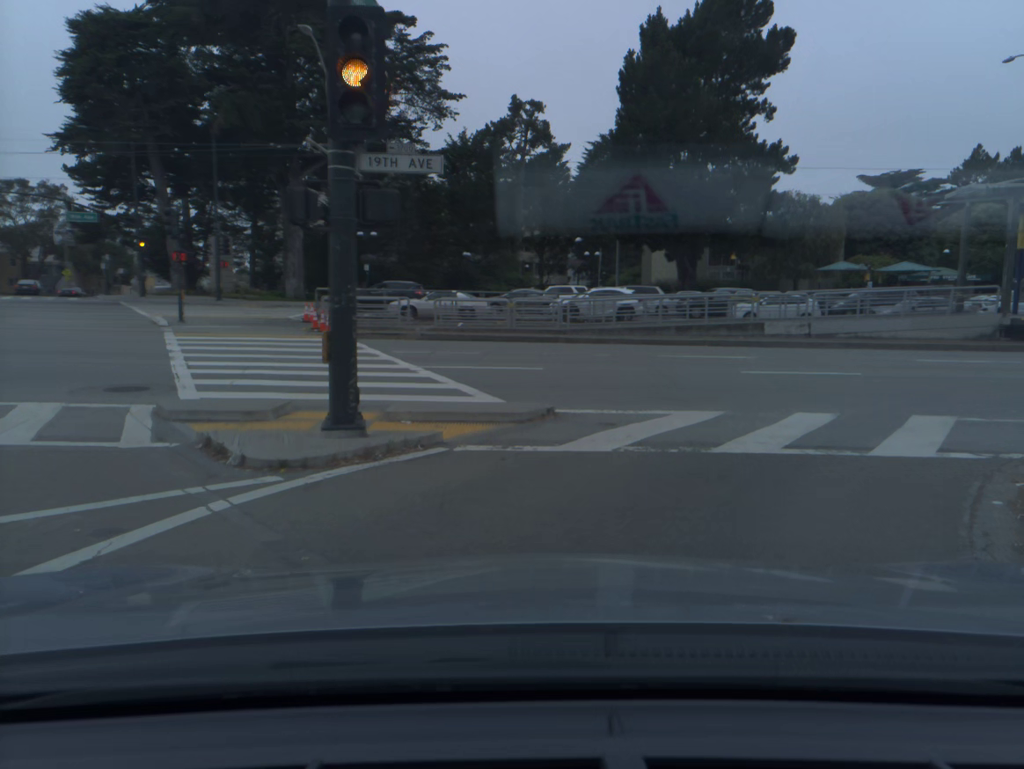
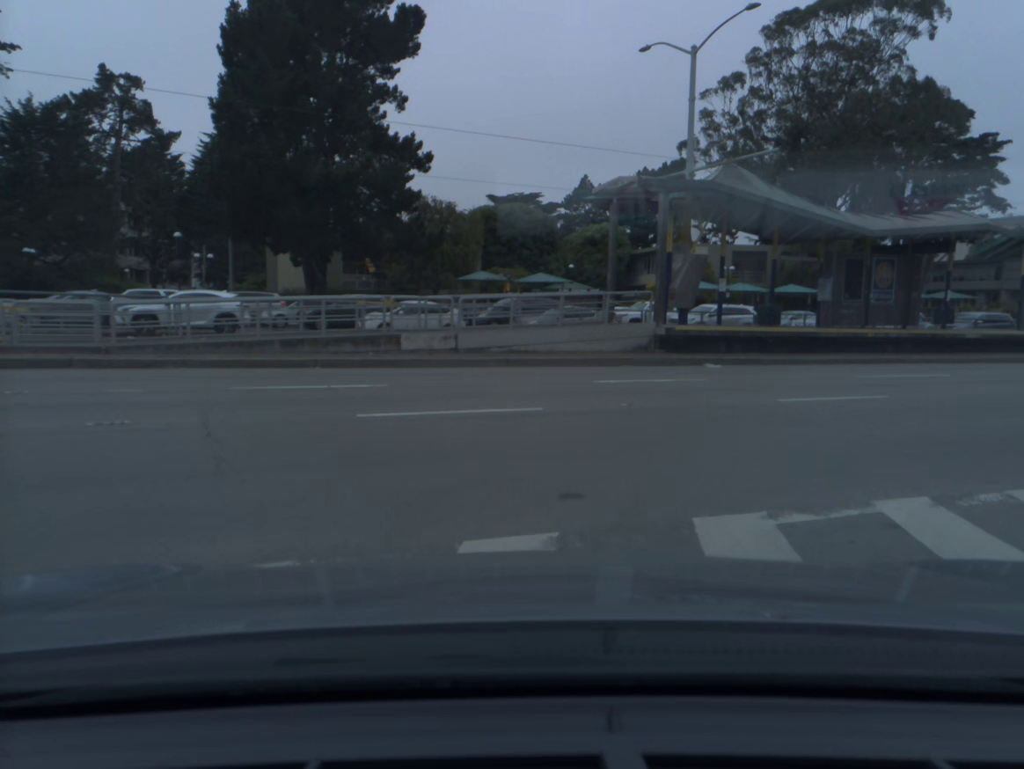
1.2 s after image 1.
(+1.8, +7.9) m; +25°
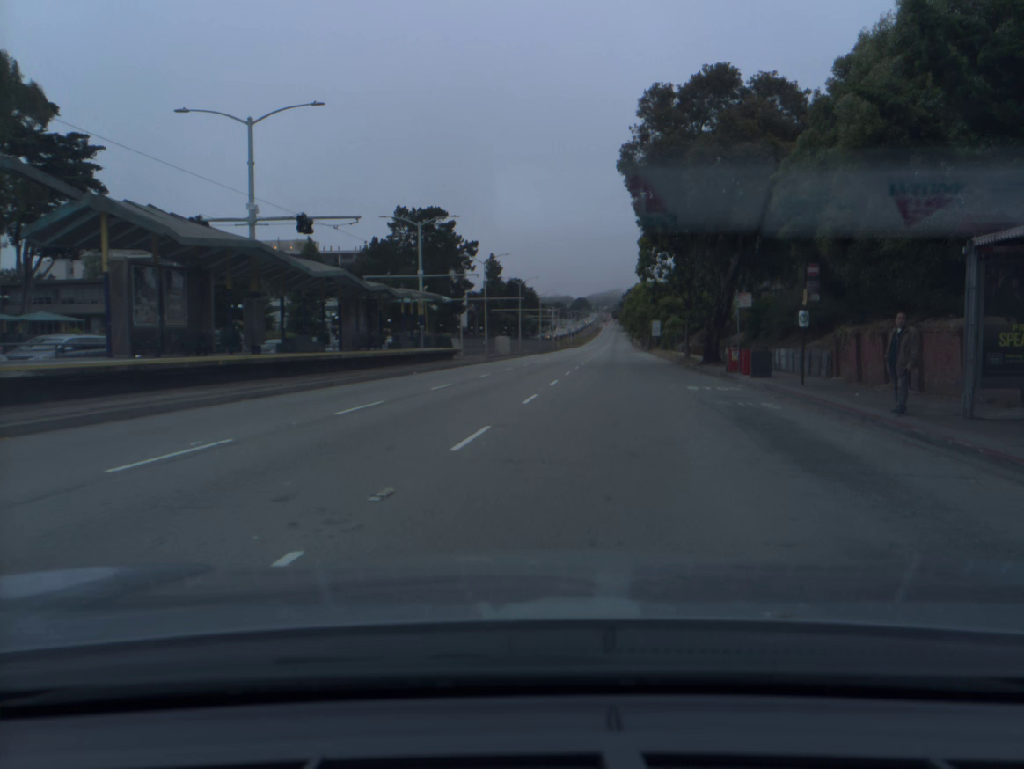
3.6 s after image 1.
(+8.3, +14.8) m; +56°
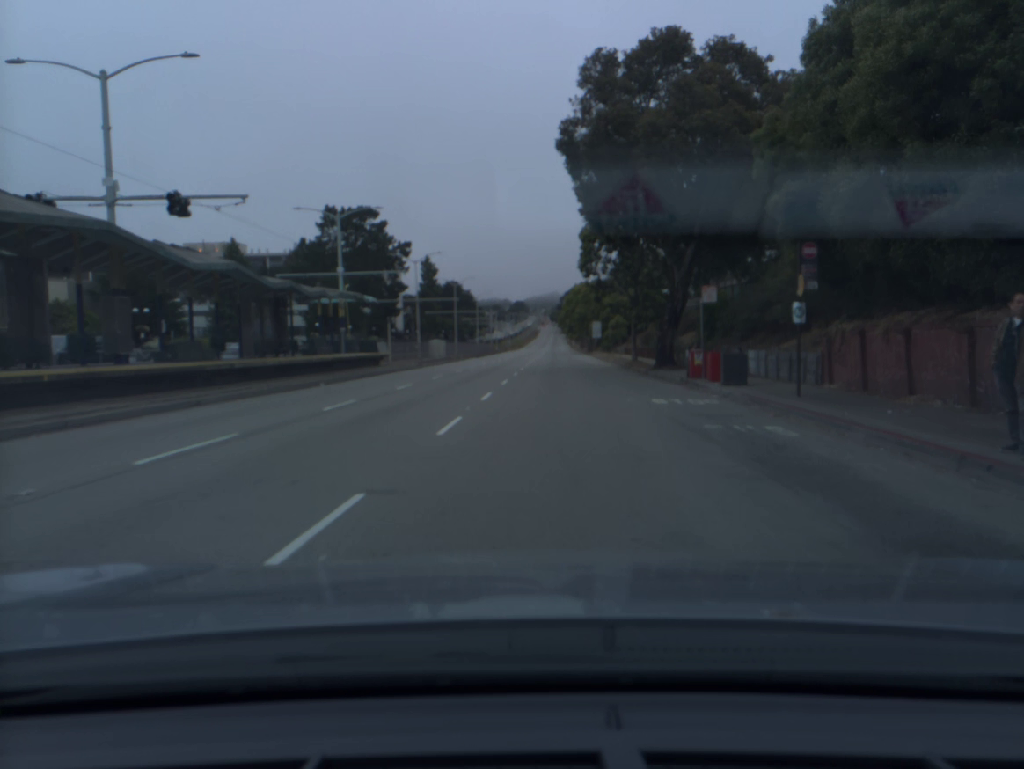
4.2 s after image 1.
(+0.1, +5.1) m; +2°
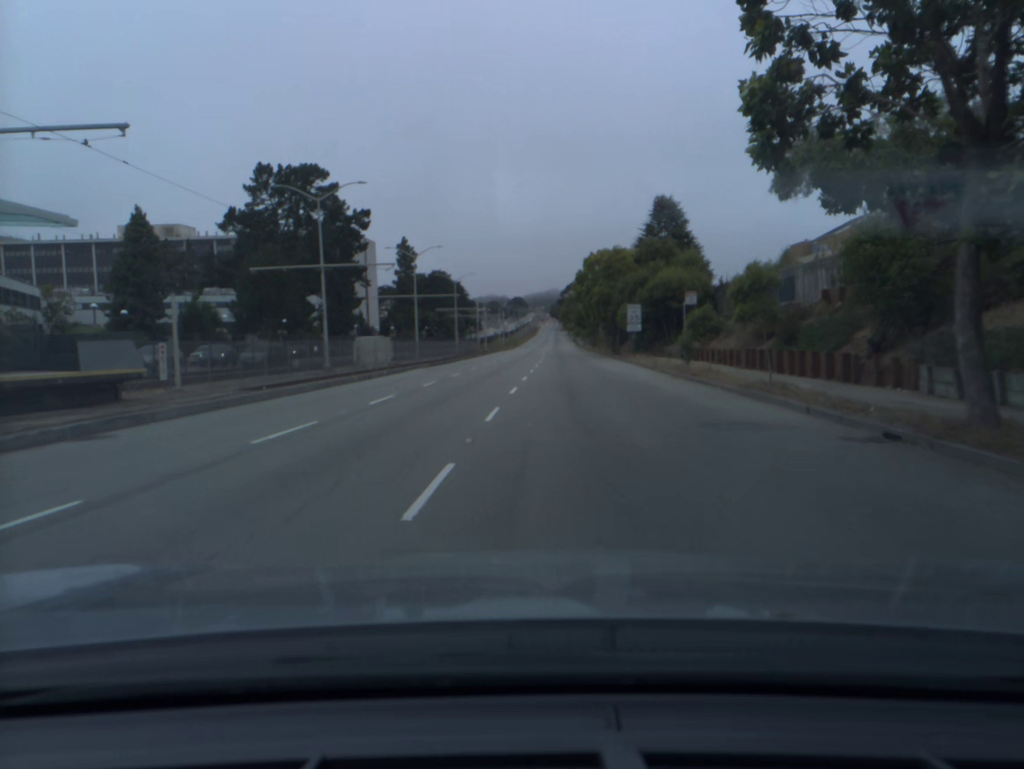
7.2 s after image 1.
(+0.7, +34.4) m; 0°
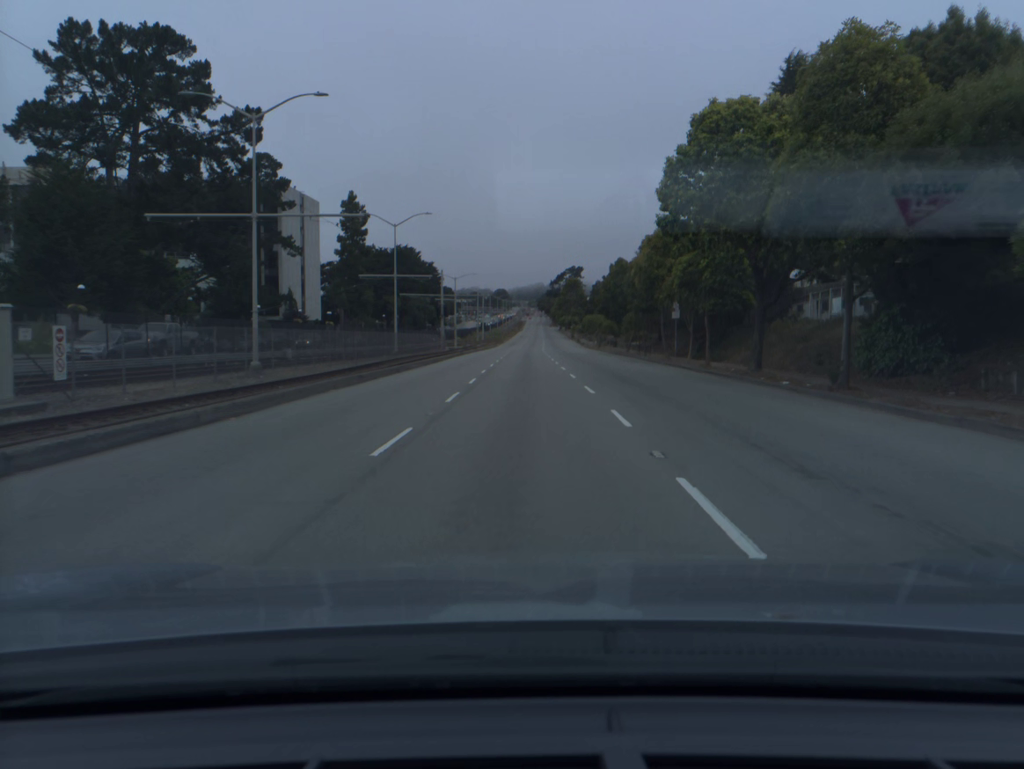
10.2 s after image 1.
(-0.4, +45.4) m; +1°
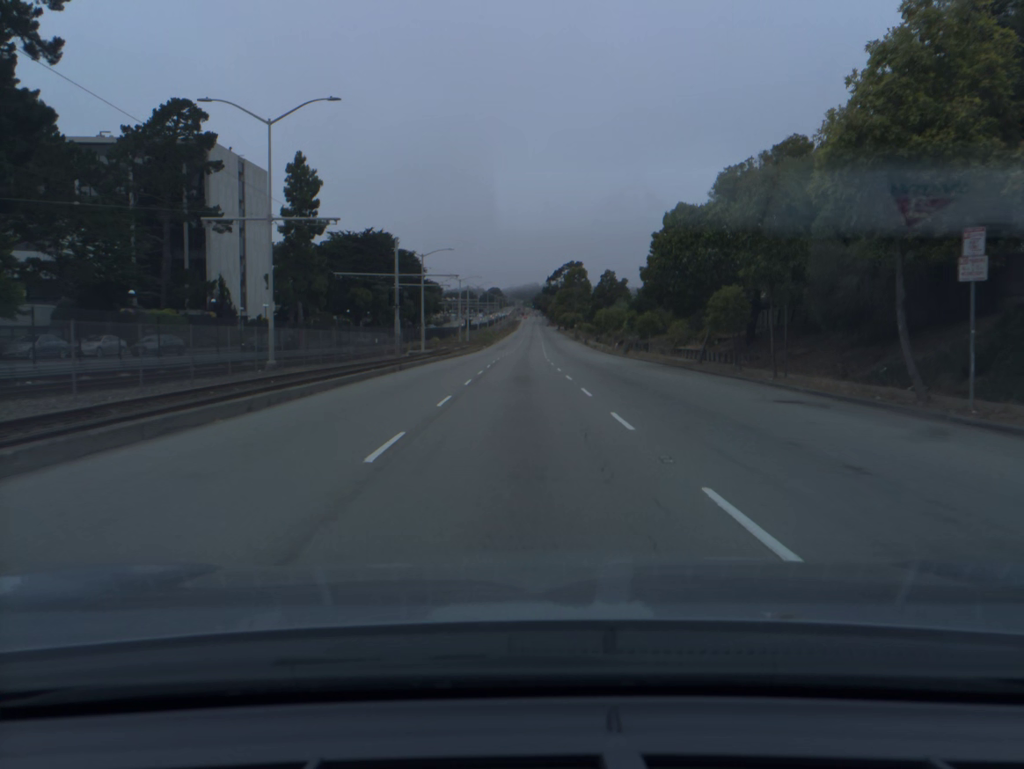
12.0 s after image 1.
(+0.1, +29.4) m; 0°
